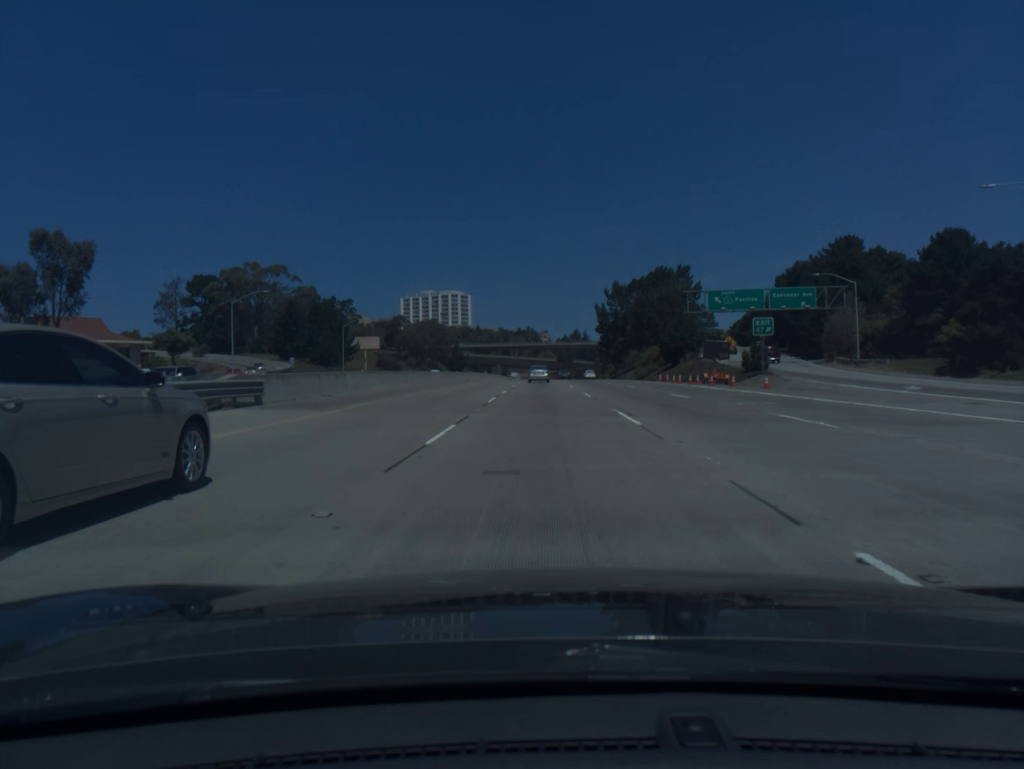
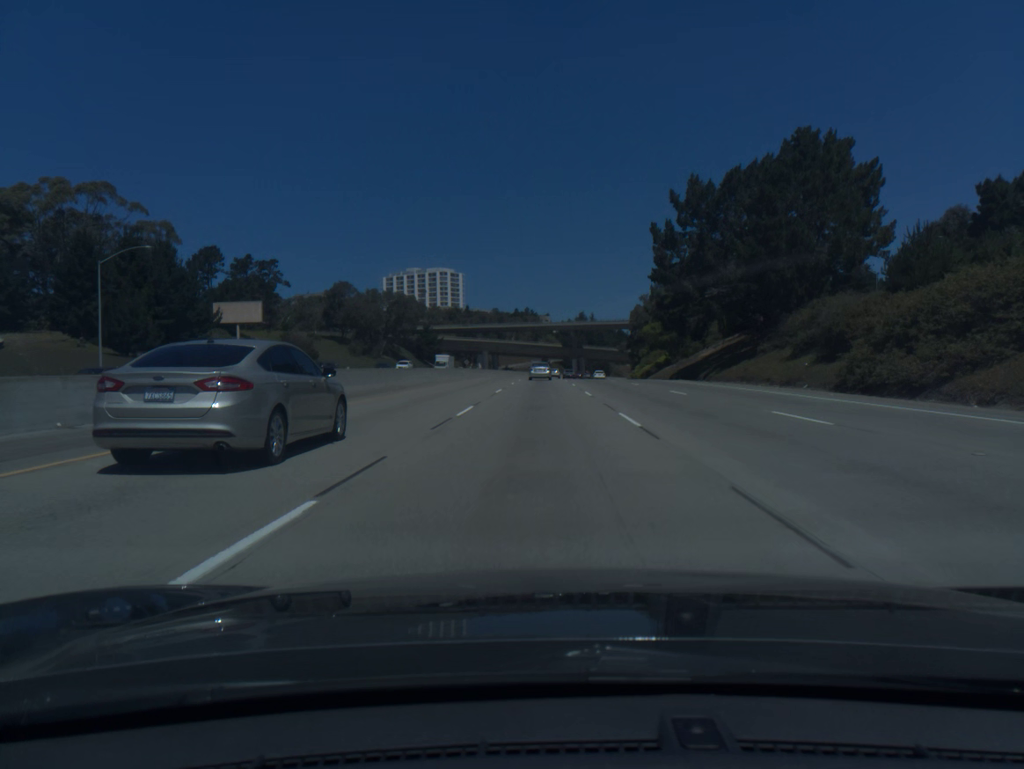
(+0.1, +75.9) m; 0°
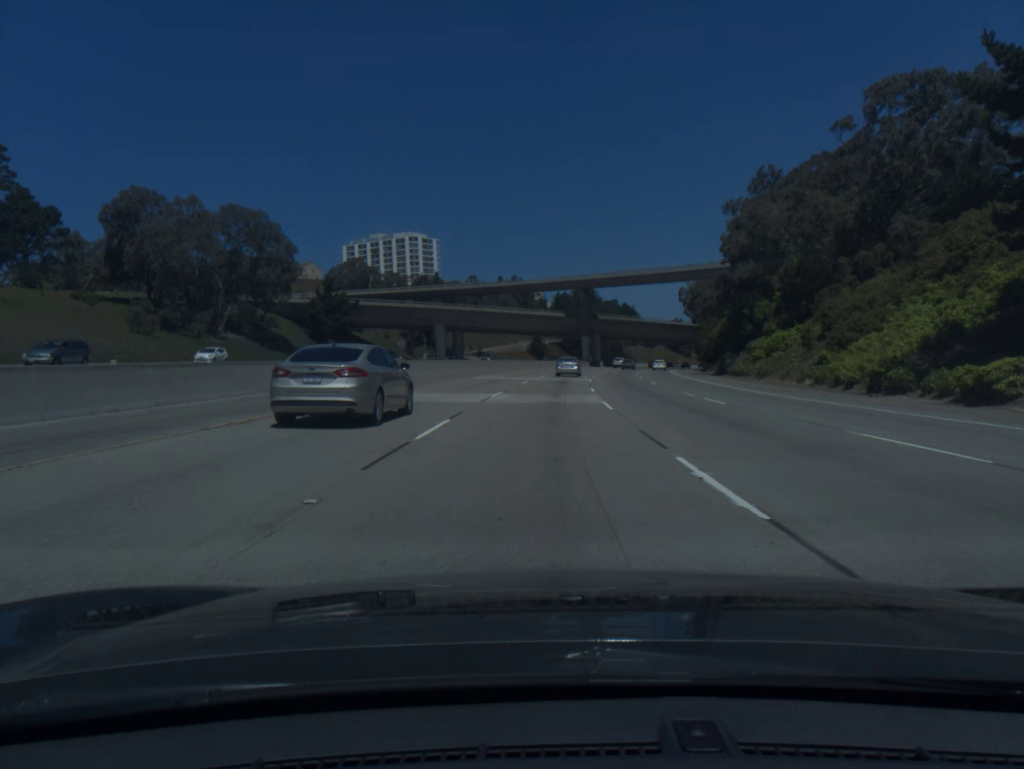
(+0.1, +93.1) m; 0°
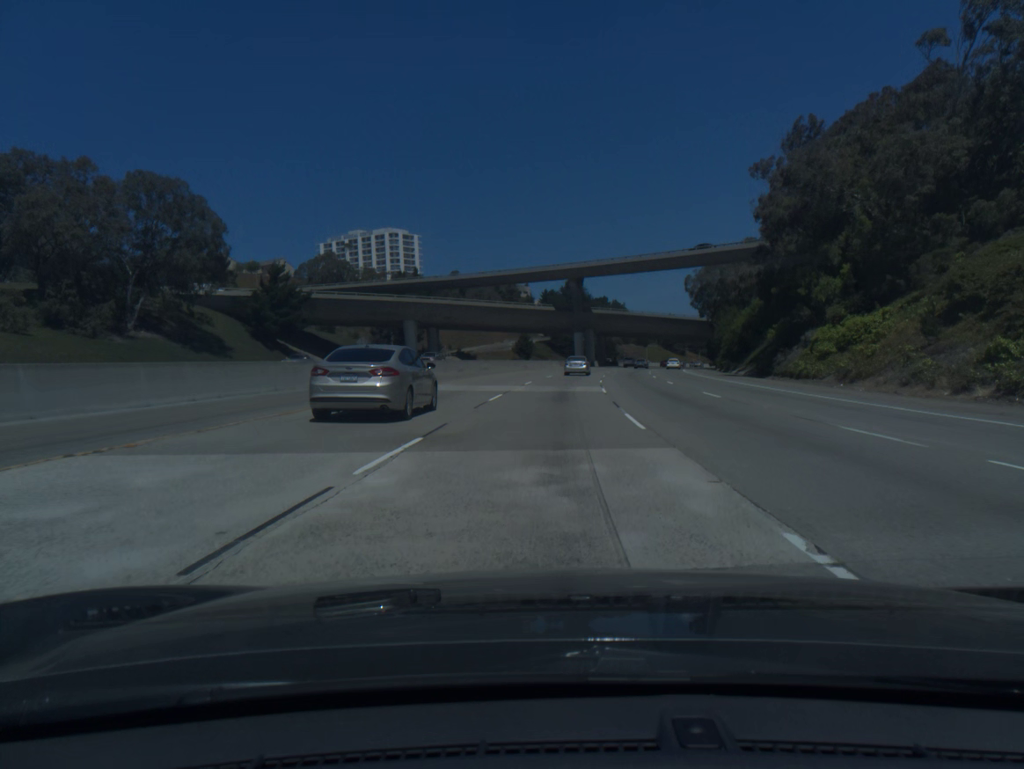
(+0.1, +18.3) m; +1°
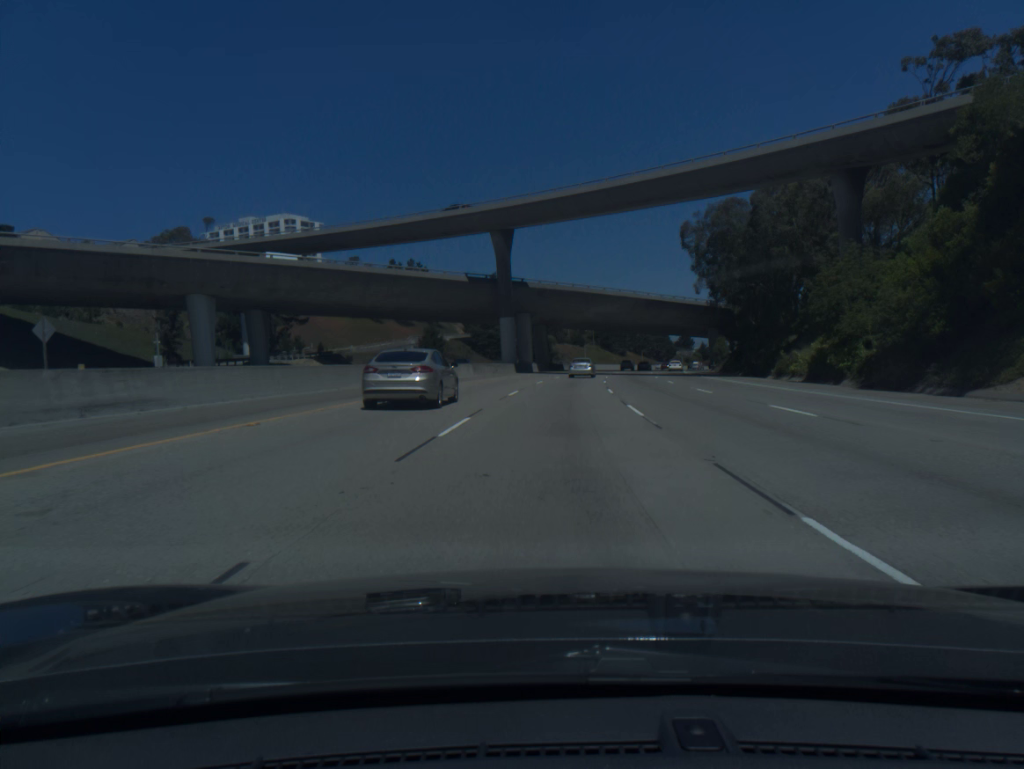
(+2.3, +54.5) m; +5°
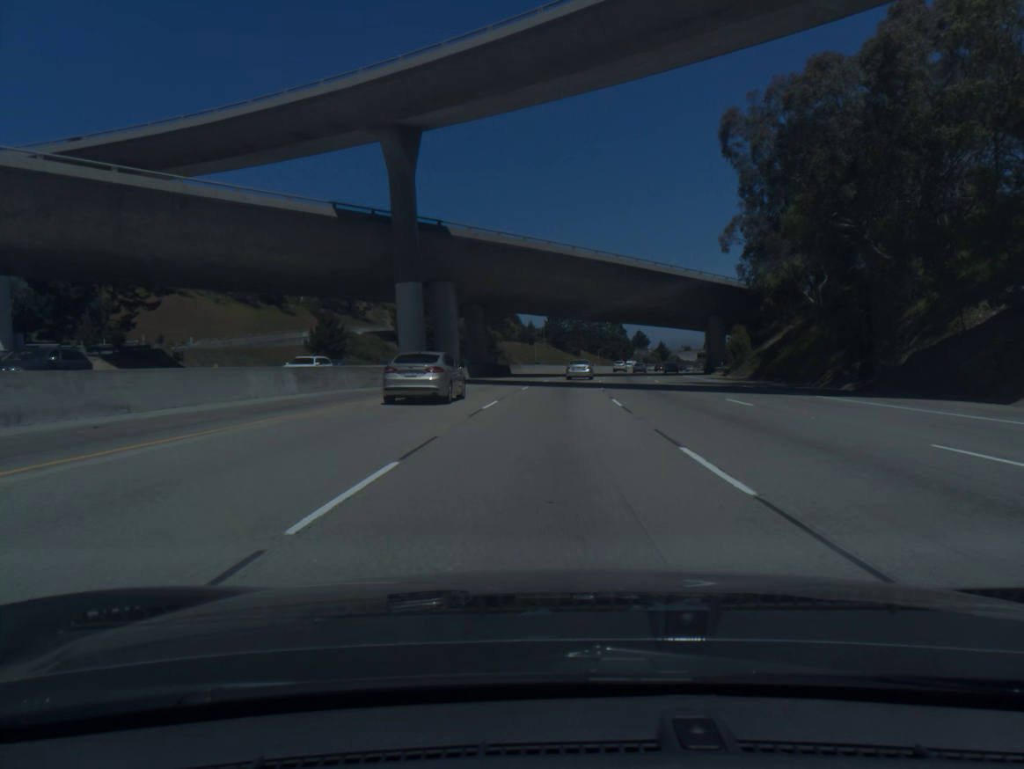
(+1.1, +35.9) m; +4°
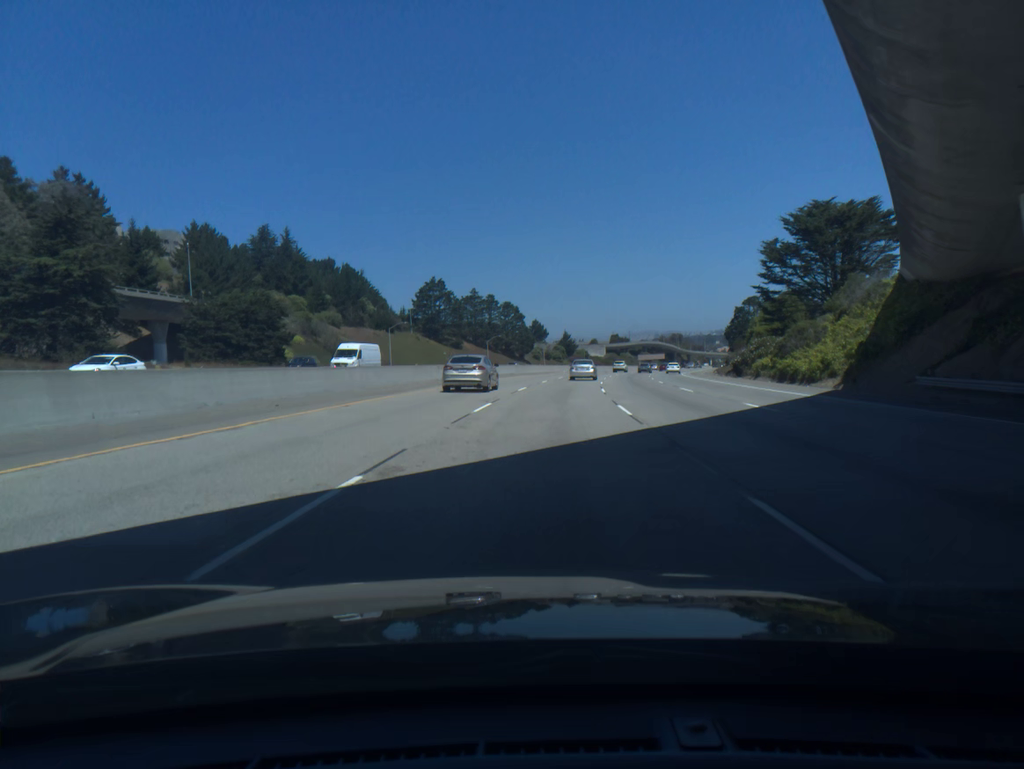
(+5.9, +88.3) m; +8°
